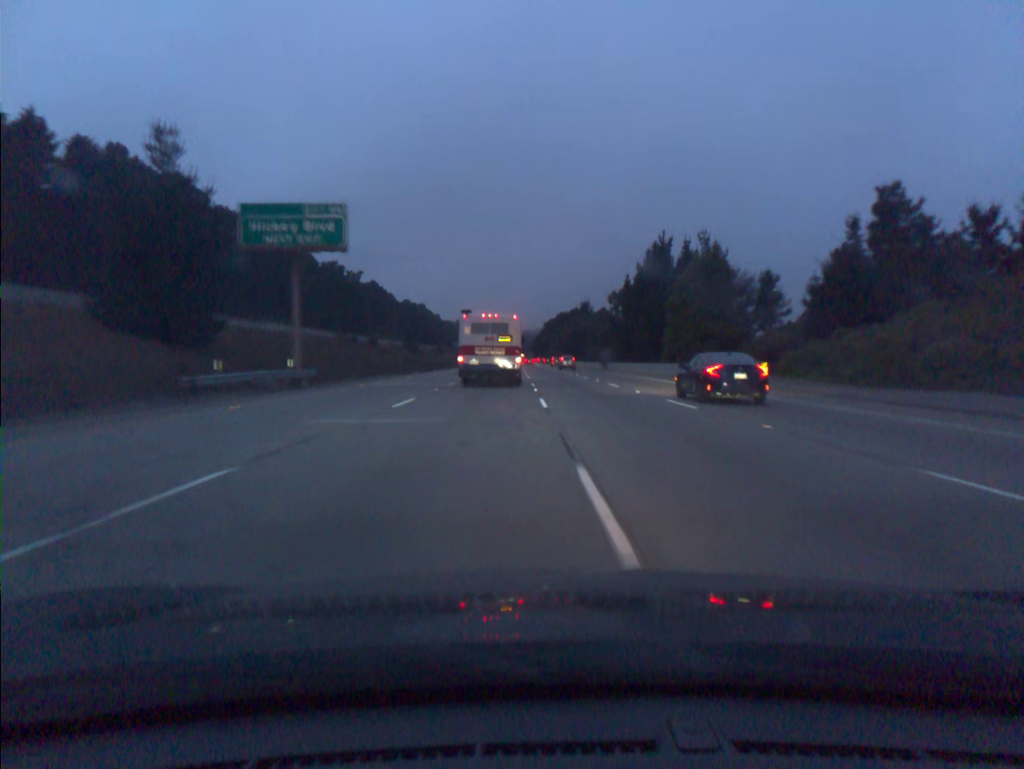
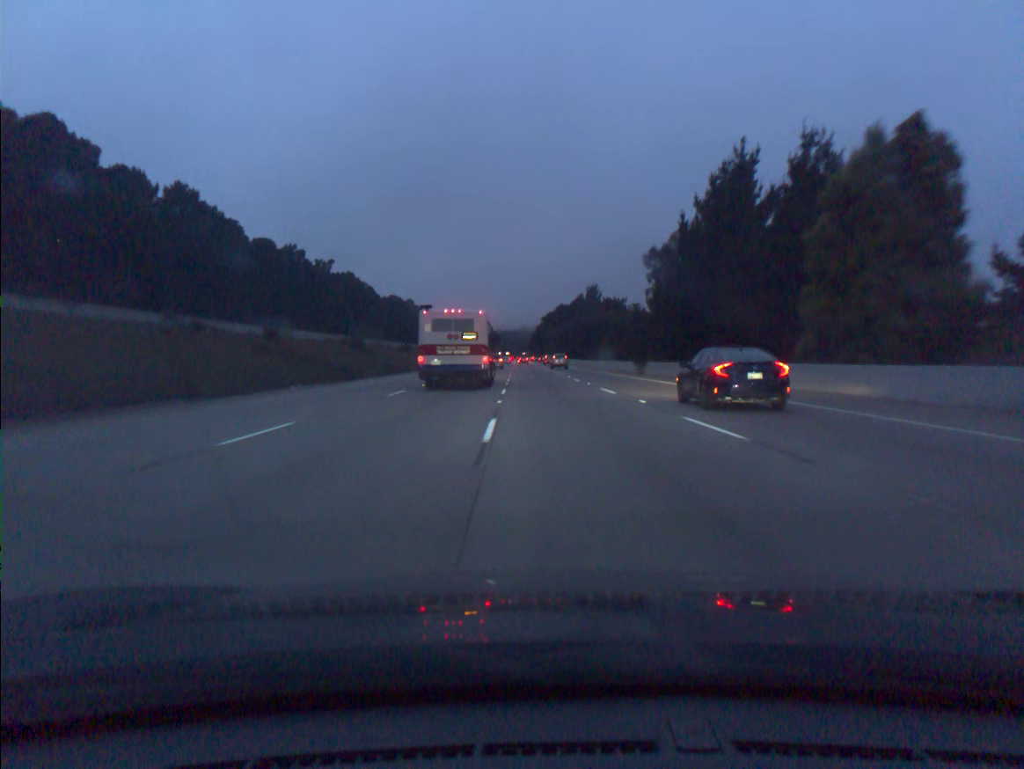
(+0.1, +37.2) m; 0°
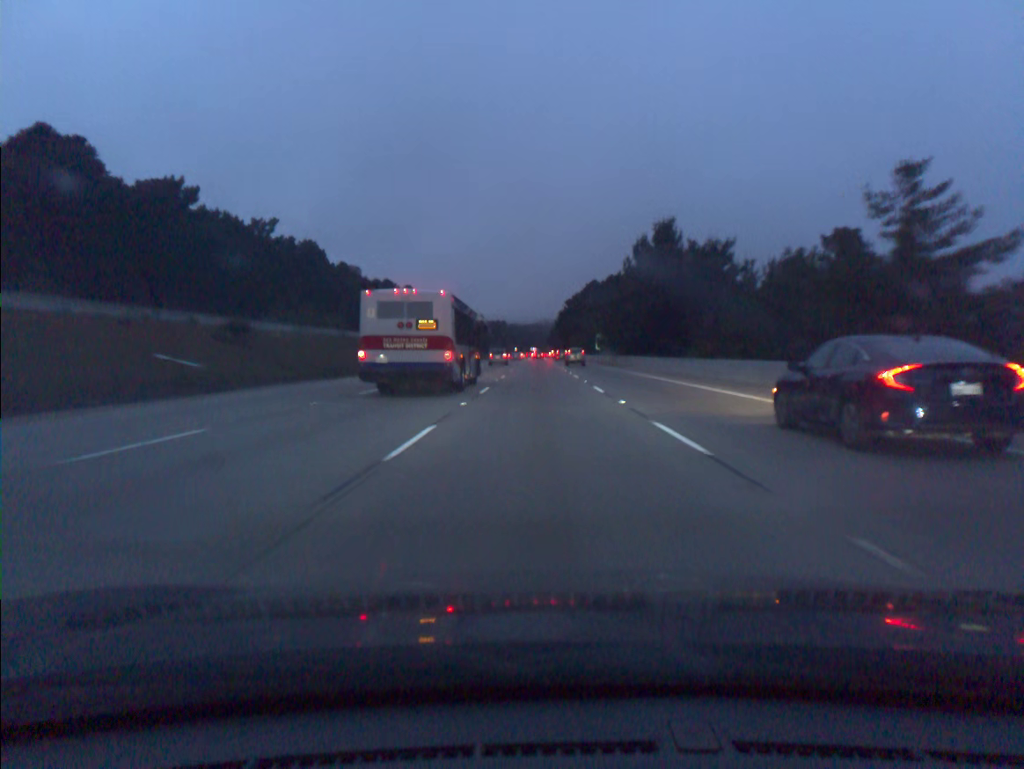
(-0.9, +75.2) m; -2°
